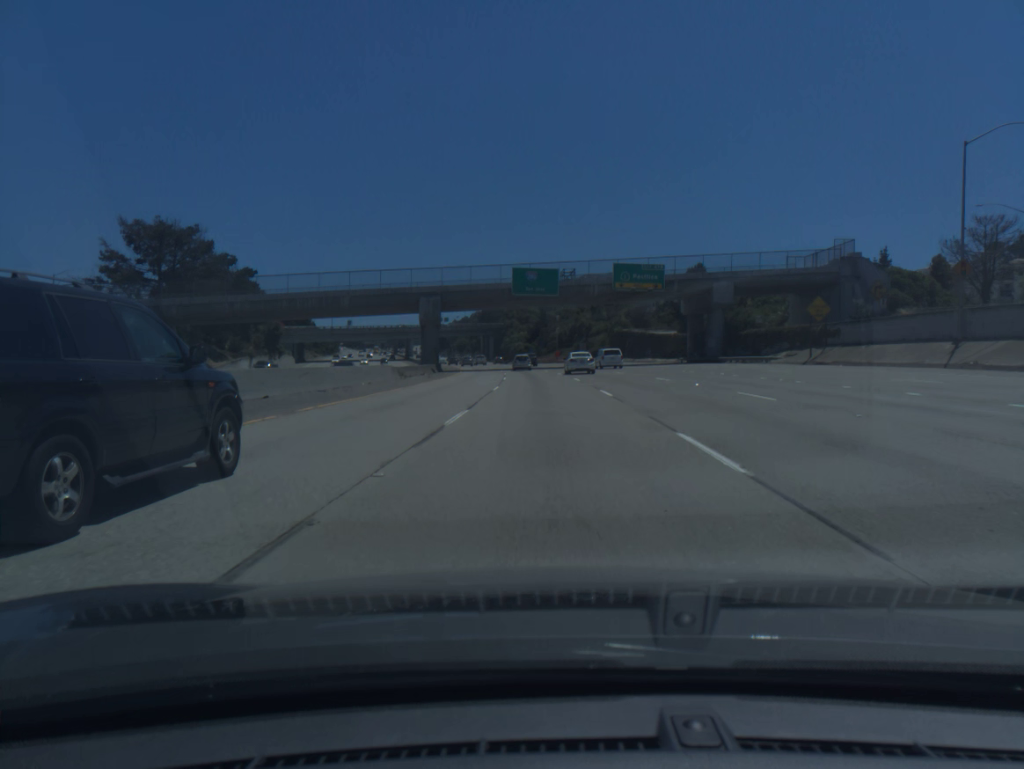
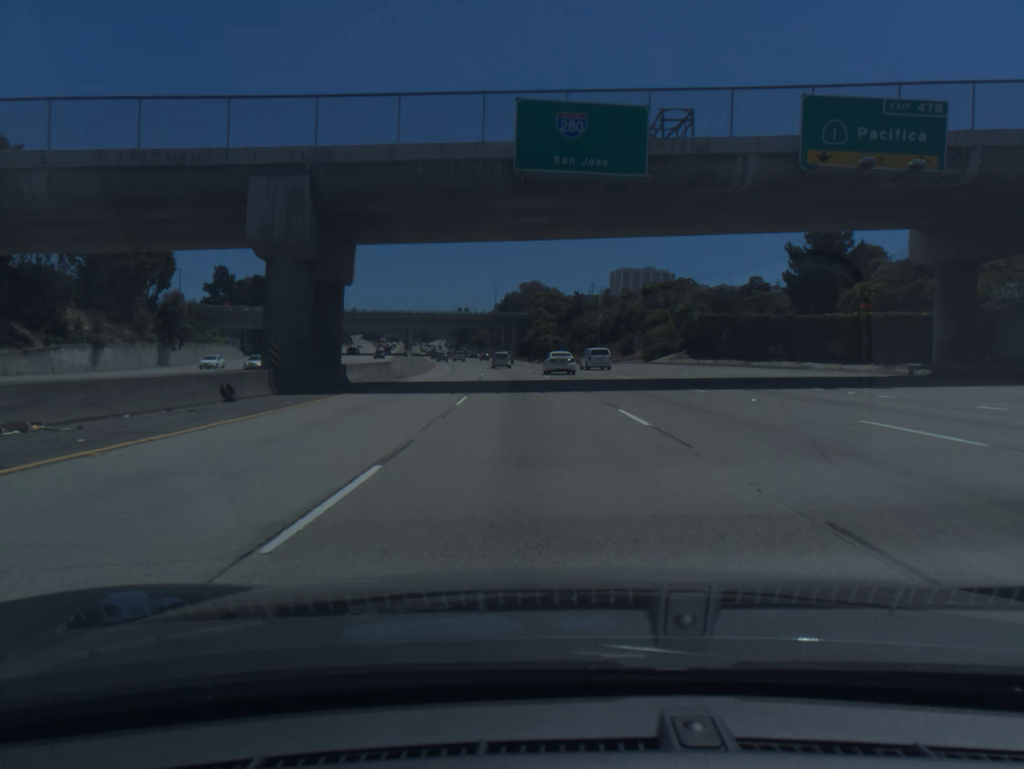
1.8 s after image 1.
(-0.7, +53.2) m; -2°
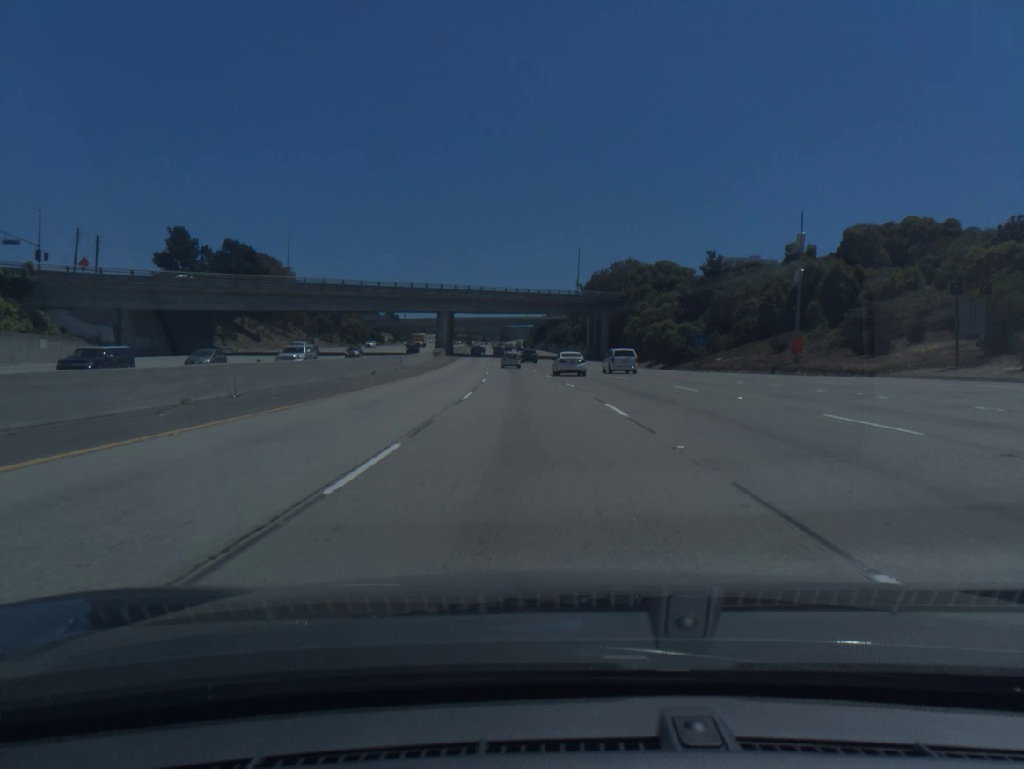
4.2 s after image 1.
(-3.6, +70.9) m; -6°
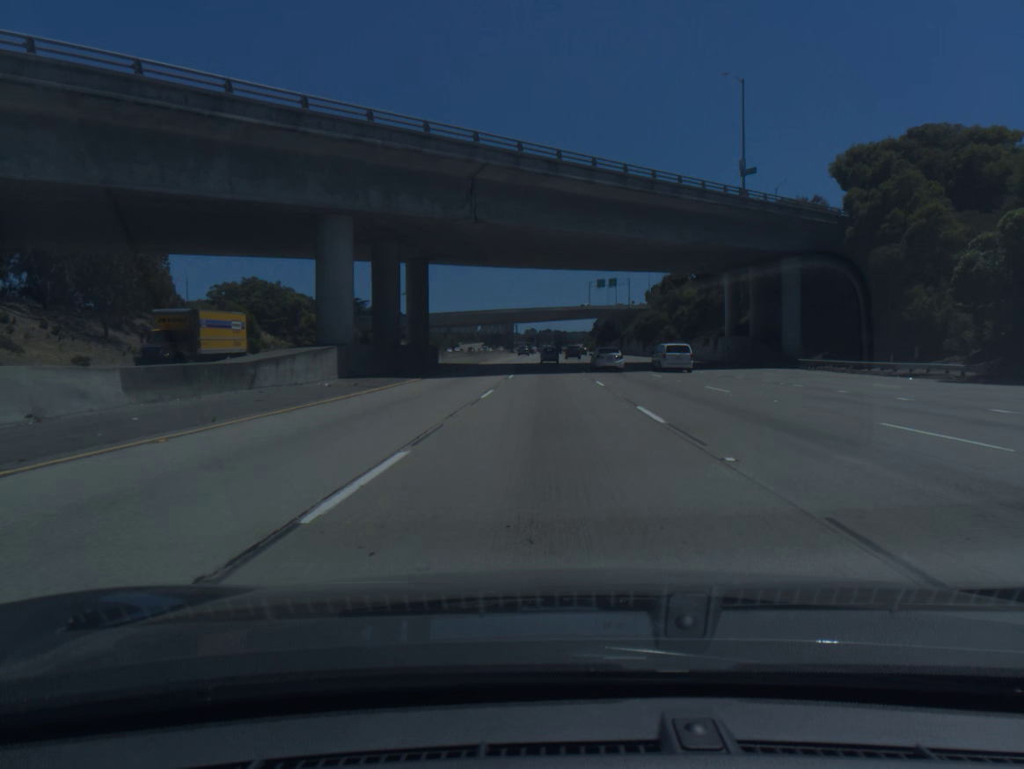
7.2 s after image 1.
(-4.4, +88.8) m; -4°
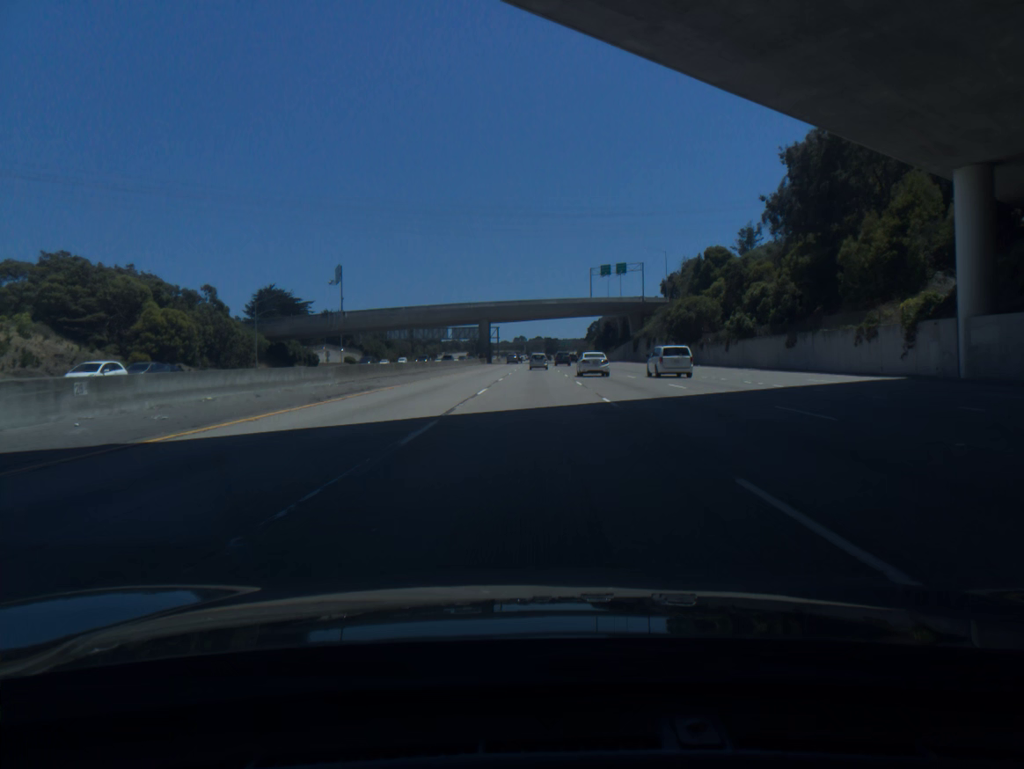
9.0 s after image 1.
(+0.6, +53.6) m; +1°
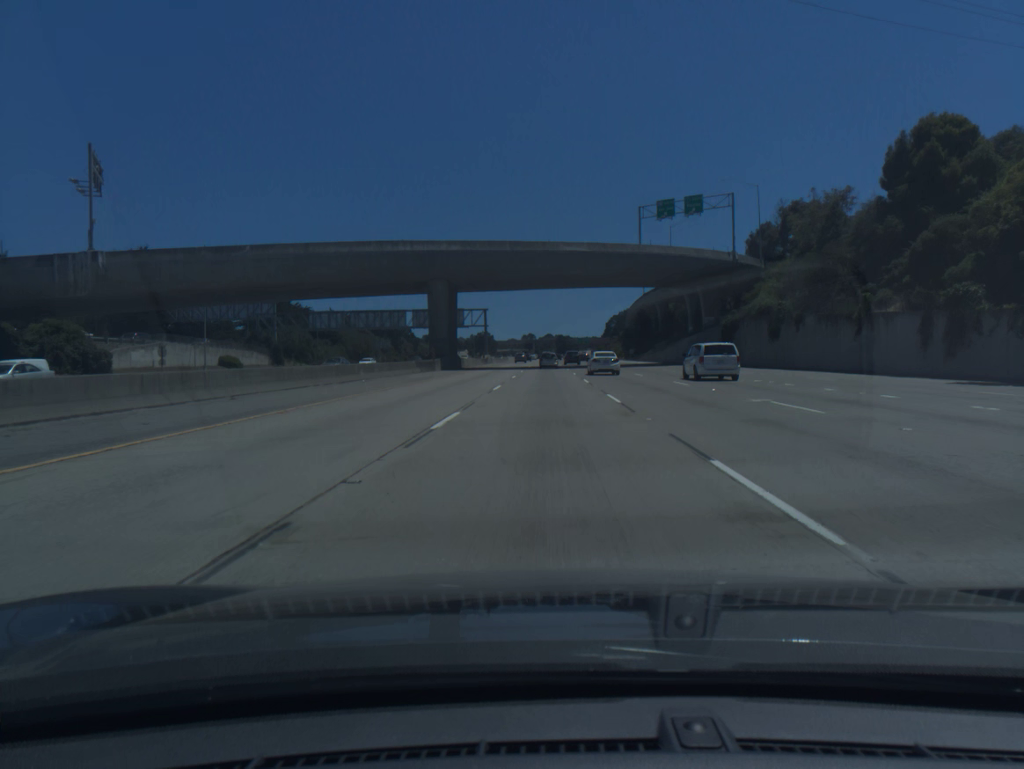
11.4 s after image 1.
(-0.7, +71.6) m; -1°
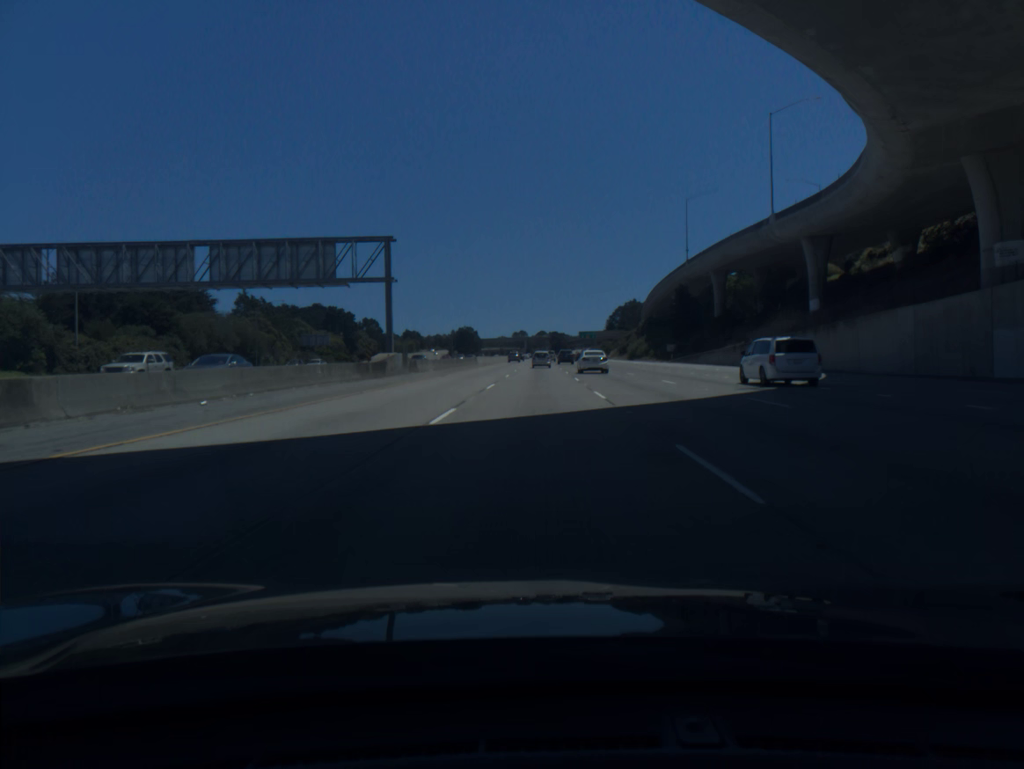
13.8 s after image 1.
(+0.4, +72.0) m; +1°
